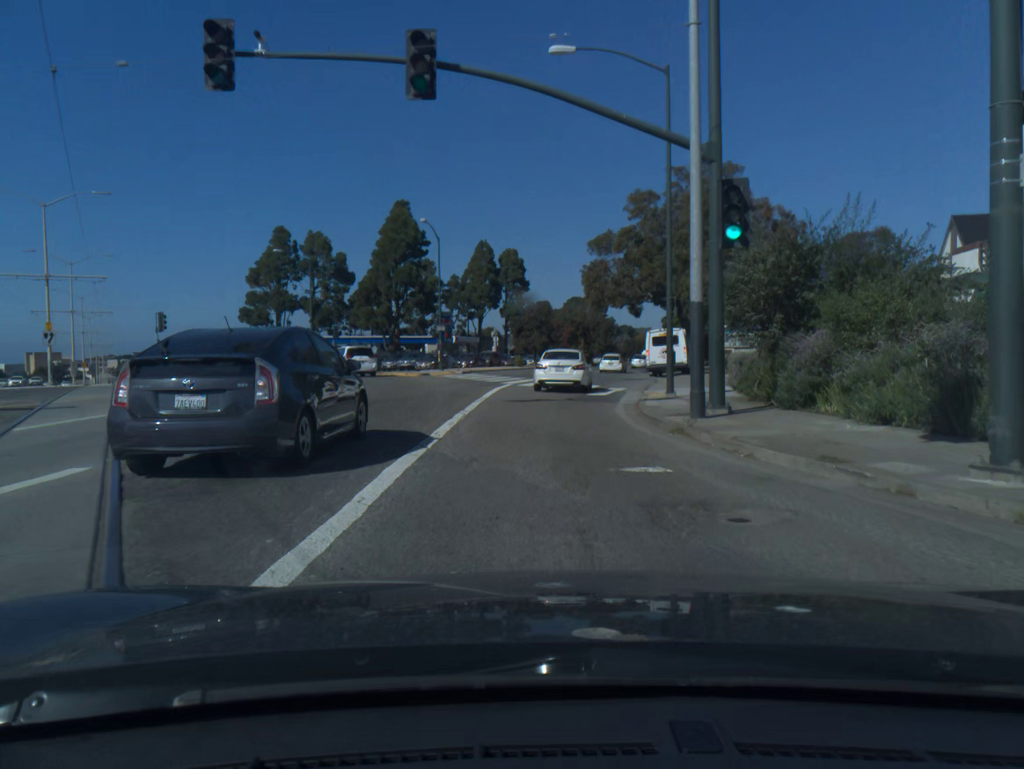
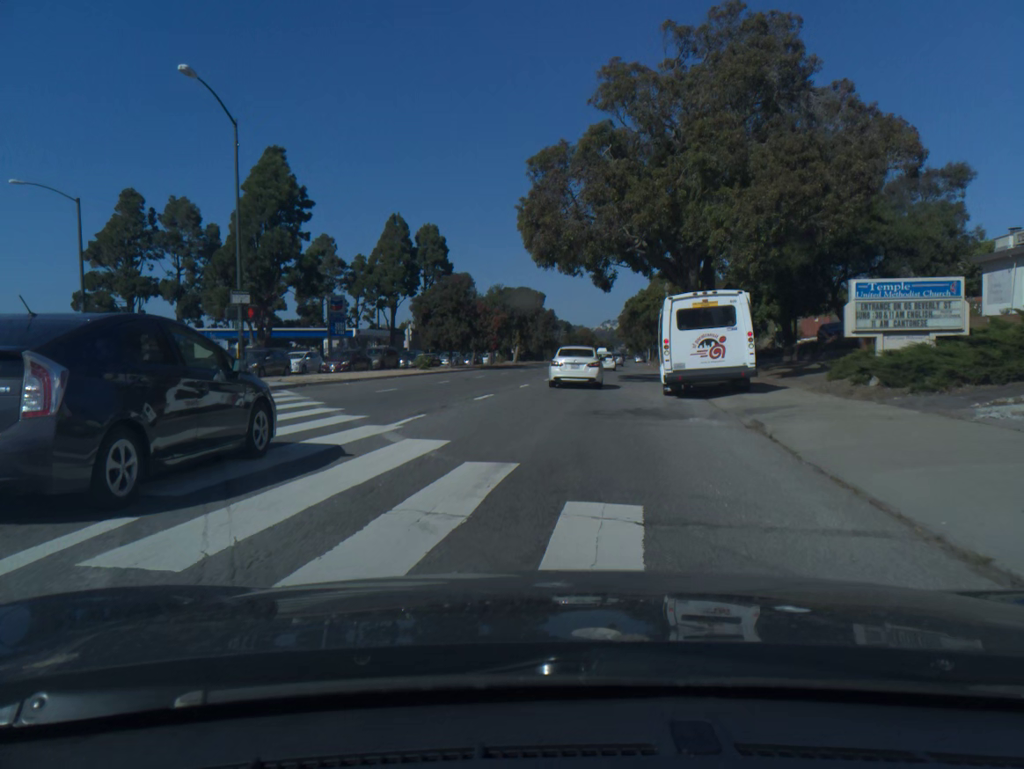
(+1.1, +26.7) m; +5°
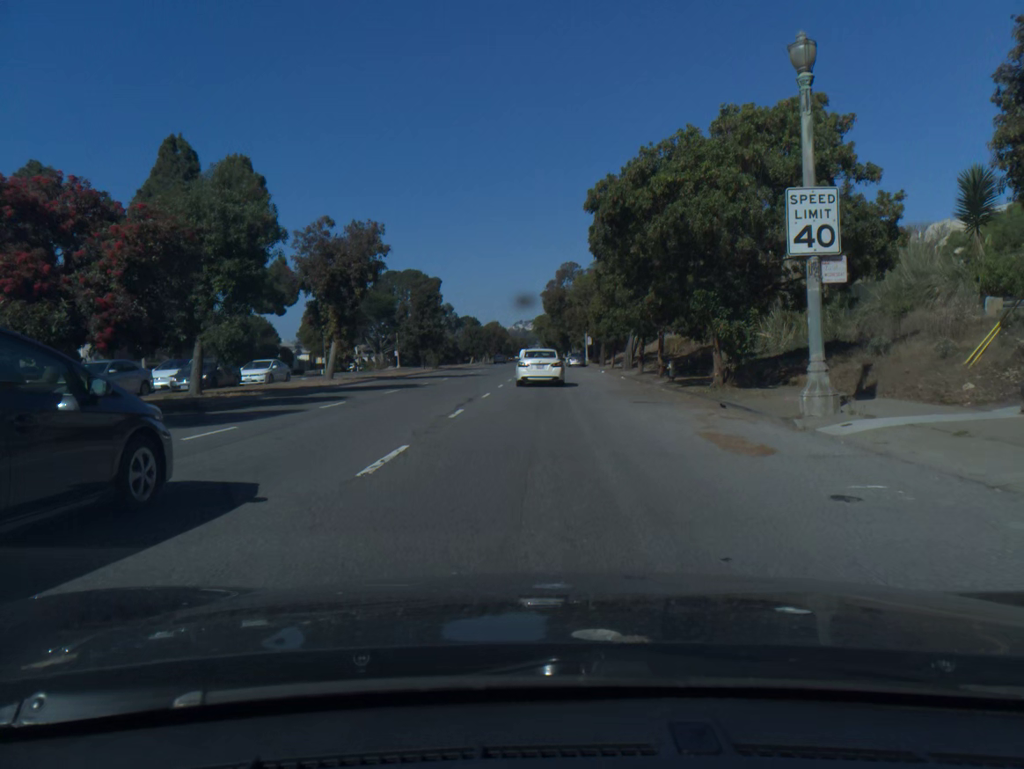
(+3.3, +47.4) m; +6°
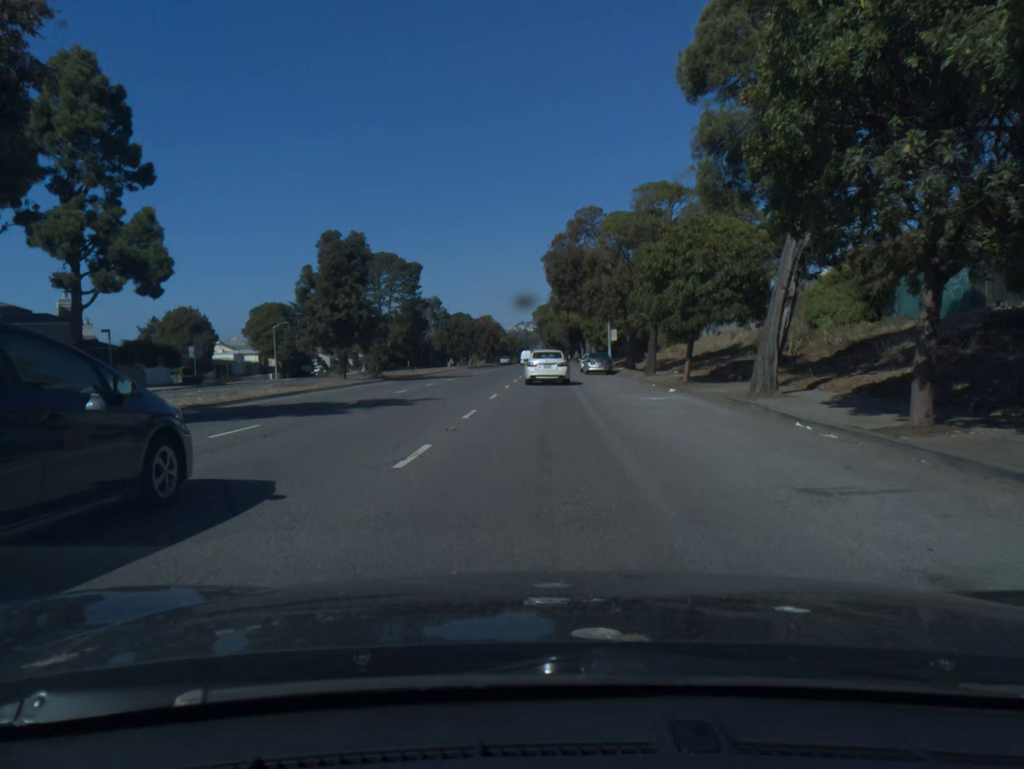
(0.0, +29.2) m; 0°
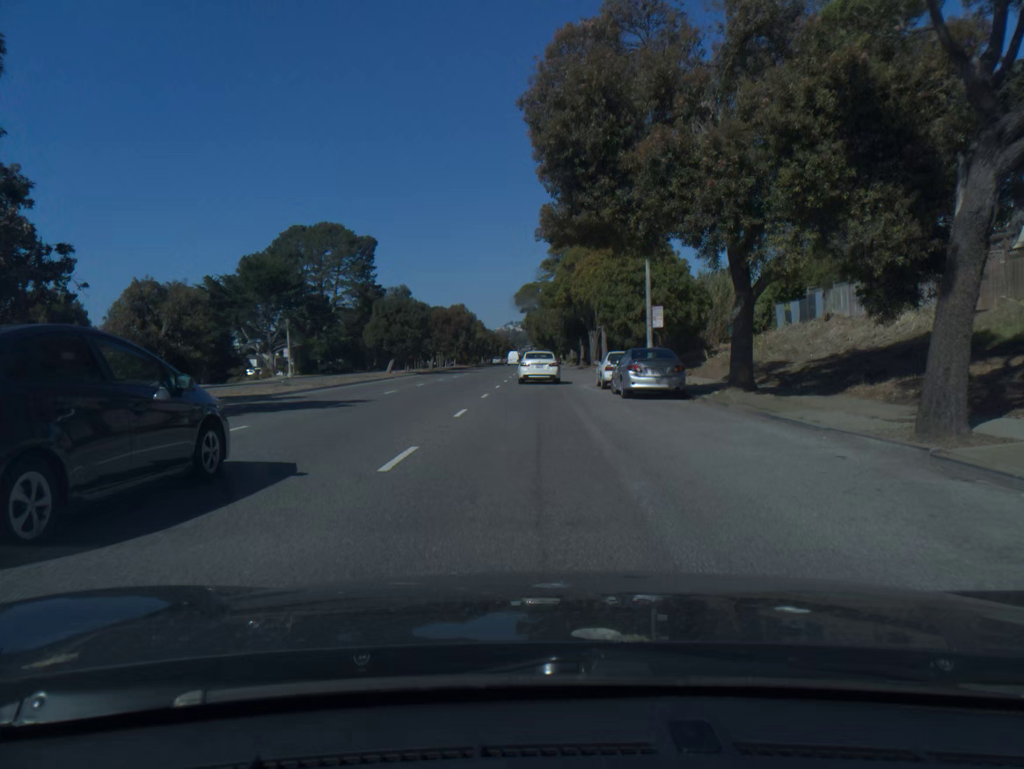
(+0.3, +29.0) m; +1°
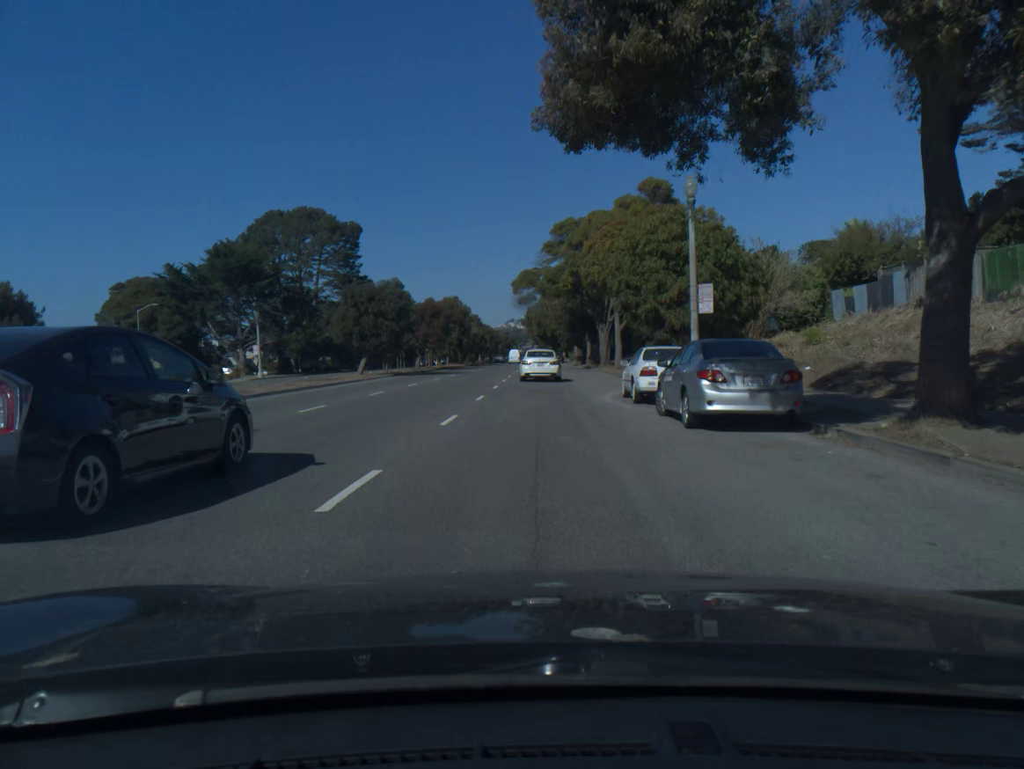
(0.0, +9.7) m; 0°
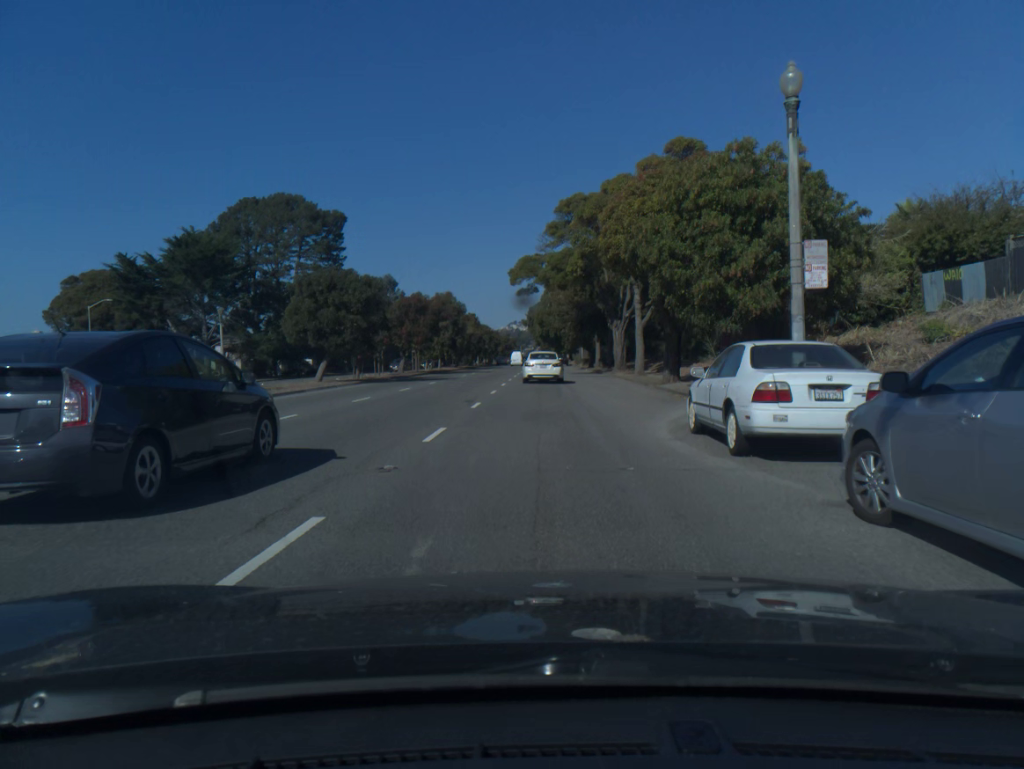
(0.0, +9.7) m; 0°
